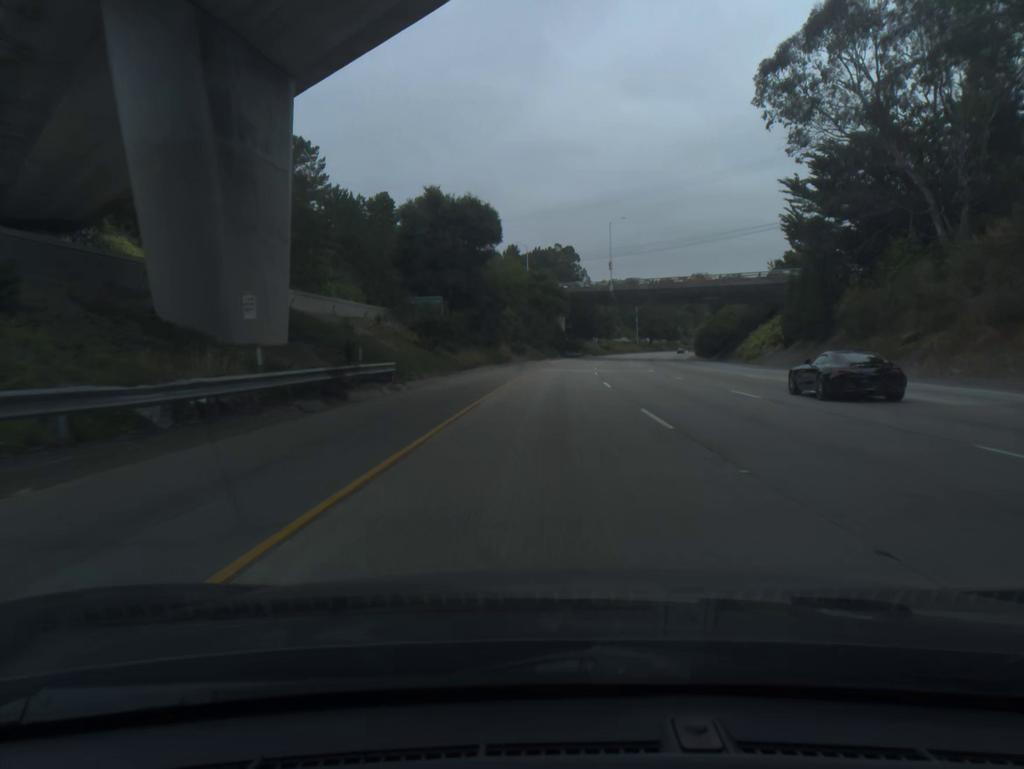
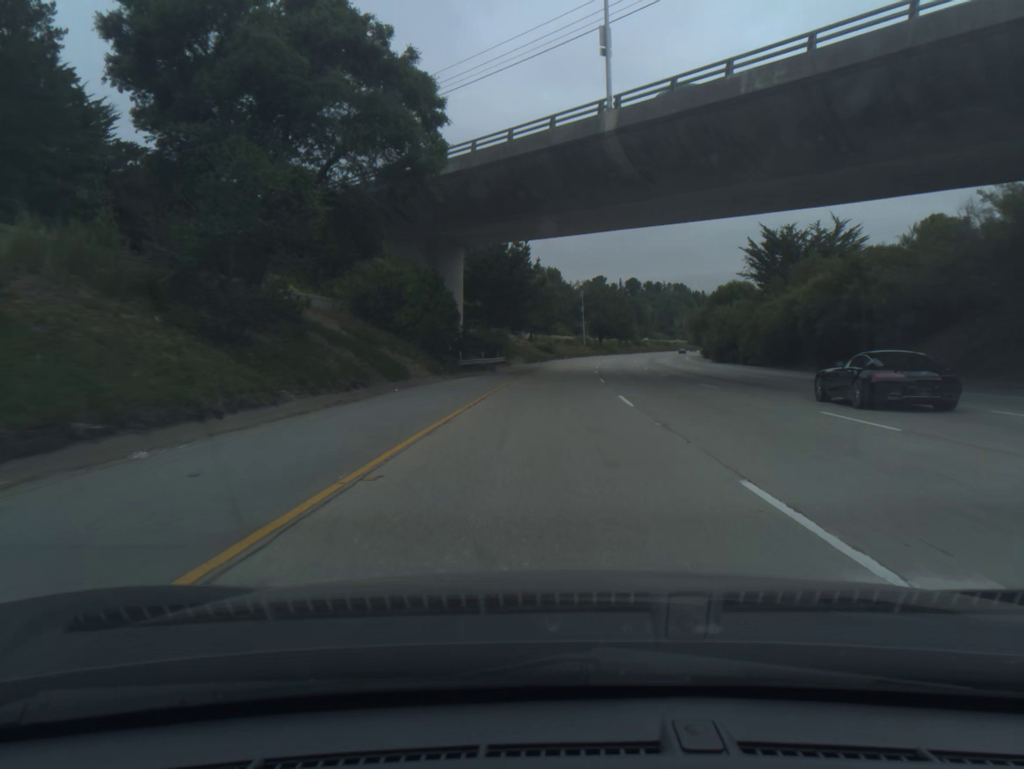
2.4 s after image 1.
(+4.2, +82.3) m; +6°
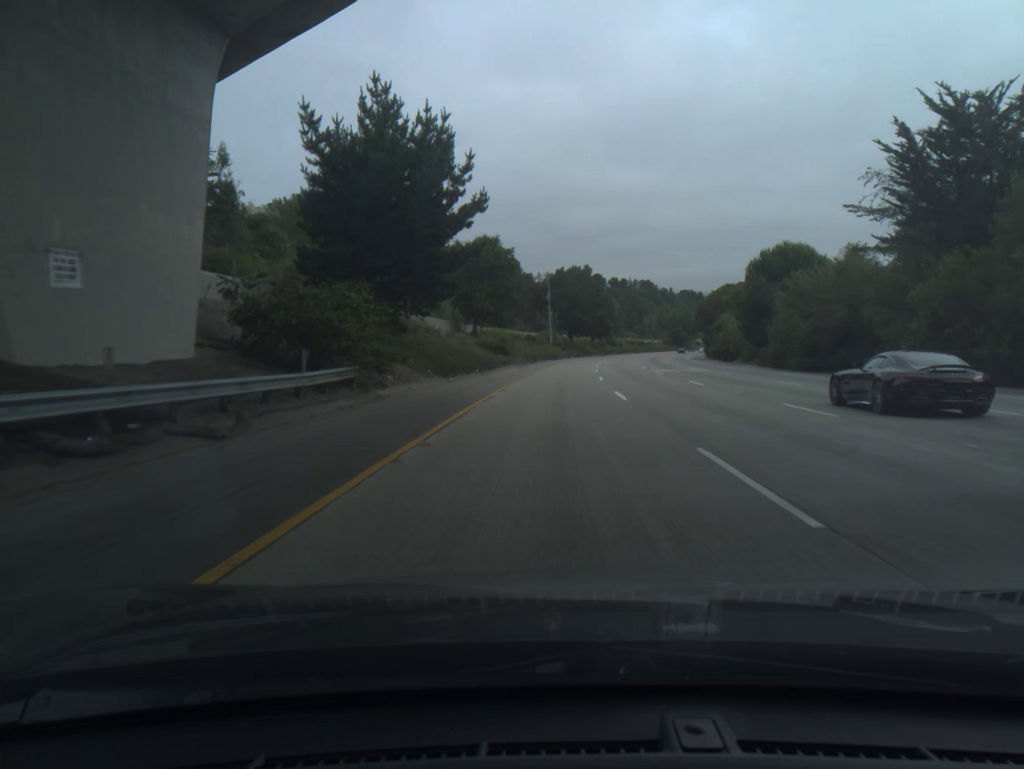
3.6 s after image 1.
(+1.0, +41.3) m; +3°
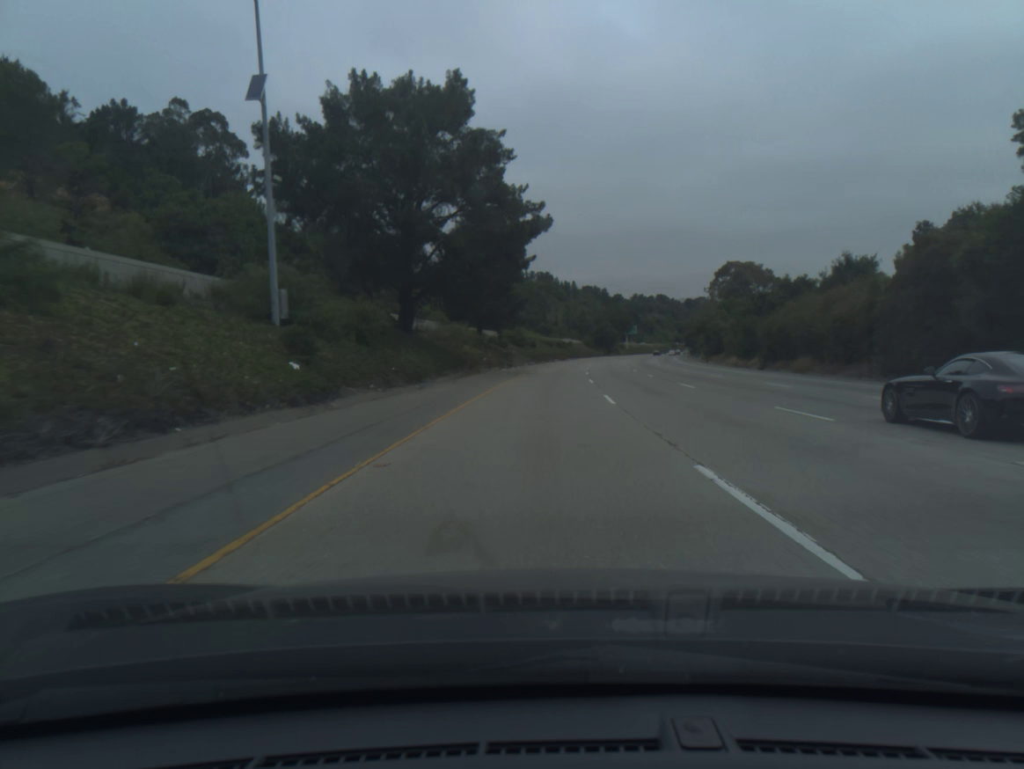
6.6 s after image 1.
(+6.7, +103.4) m; +8°
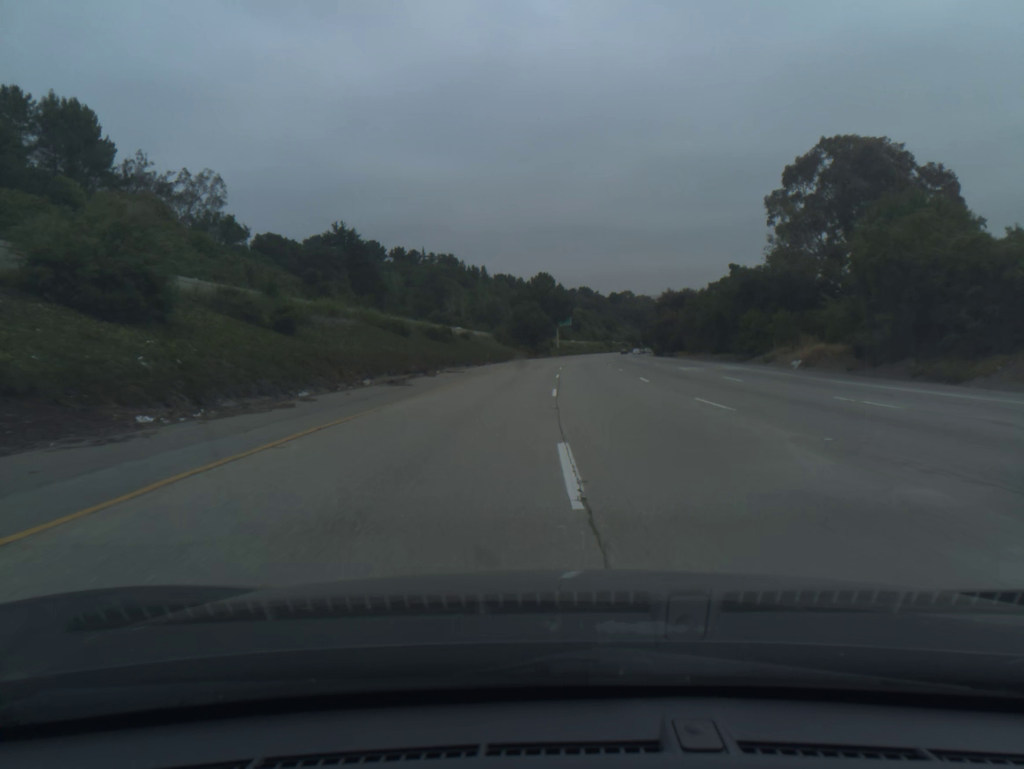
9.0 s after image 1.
(+5.2, +86.1) m; +6°
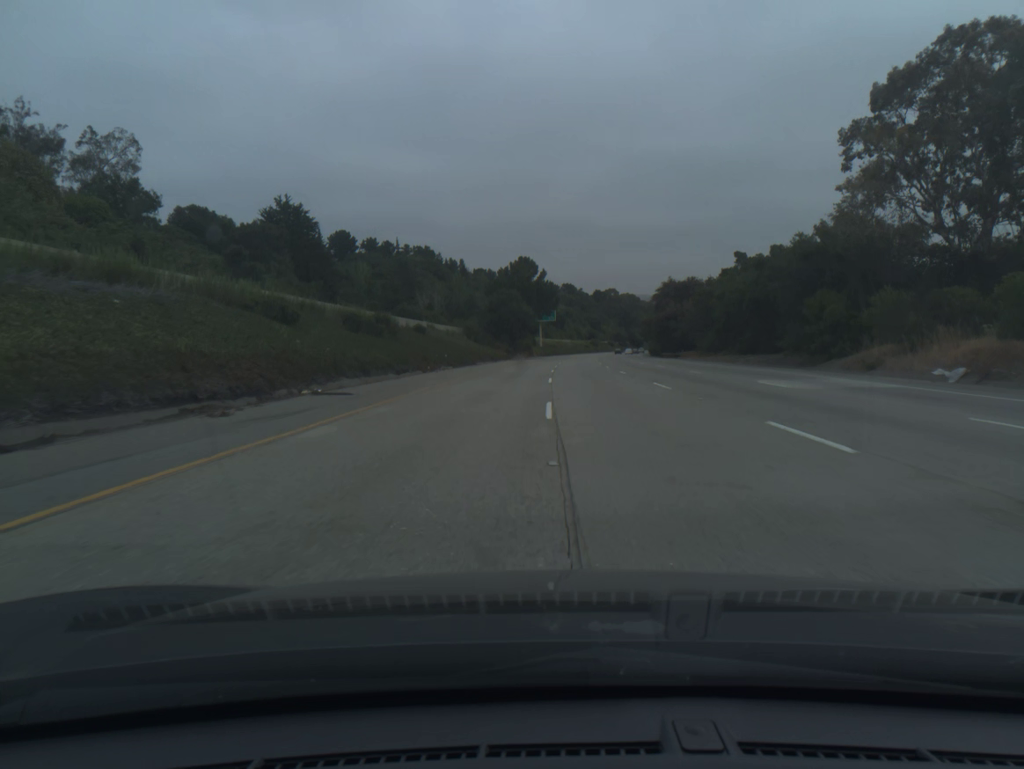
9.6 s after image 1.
(+0.2, +21.8) m; +1°
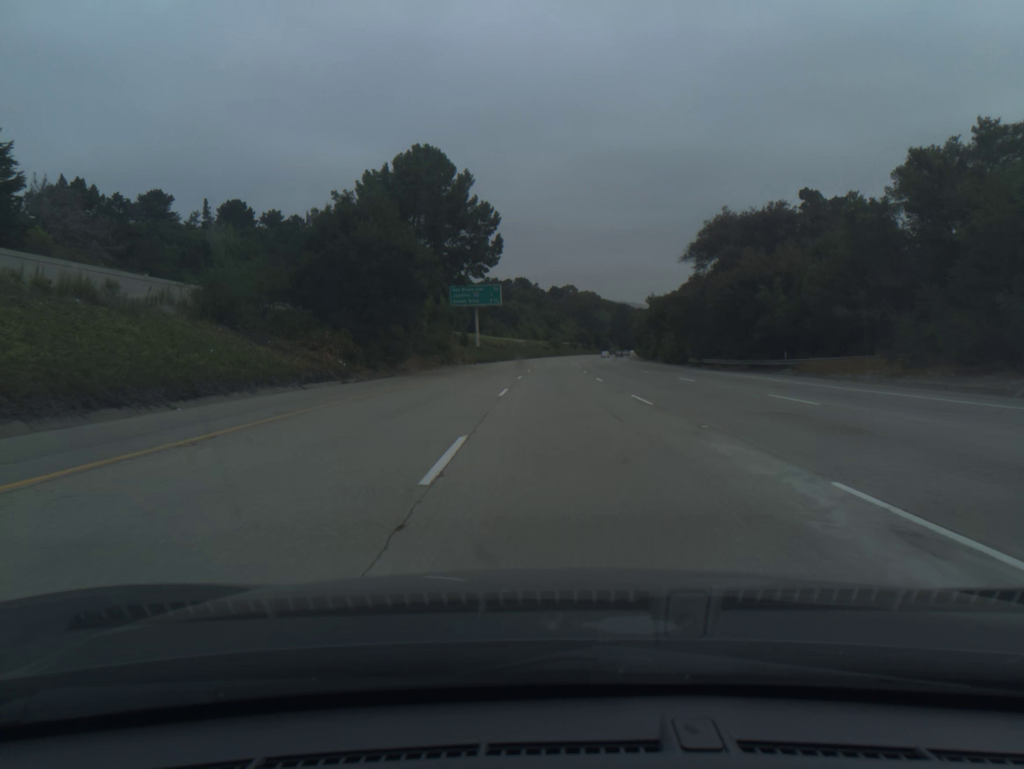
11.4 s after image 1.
(+2.3, +65.2) m; +4°
